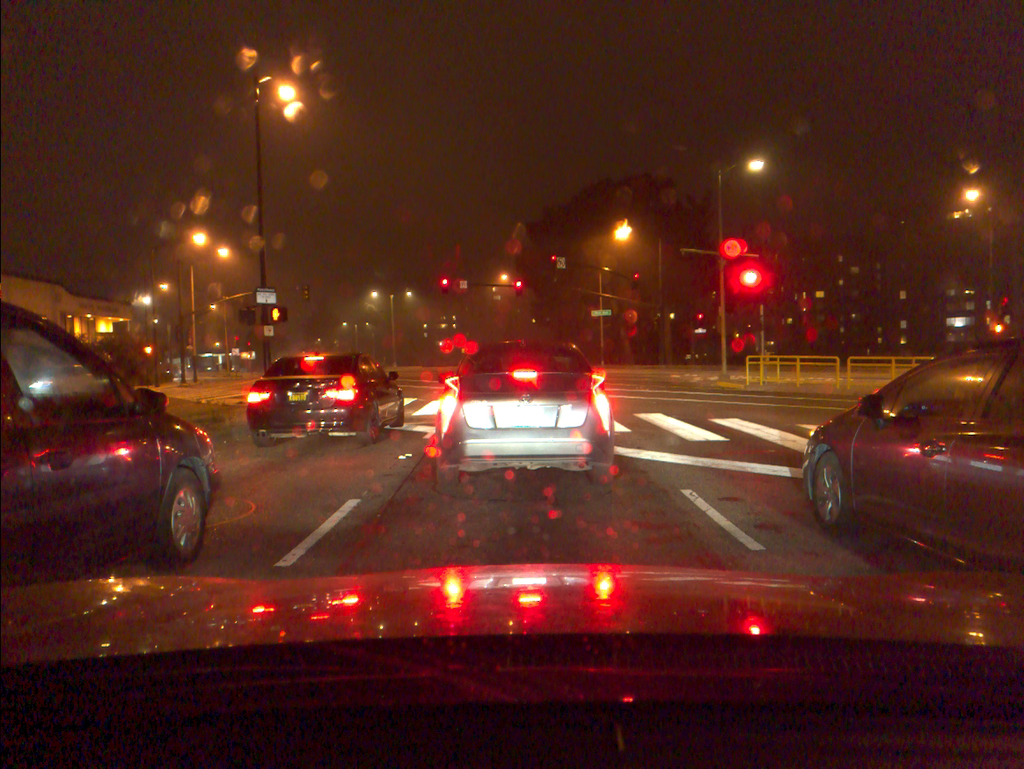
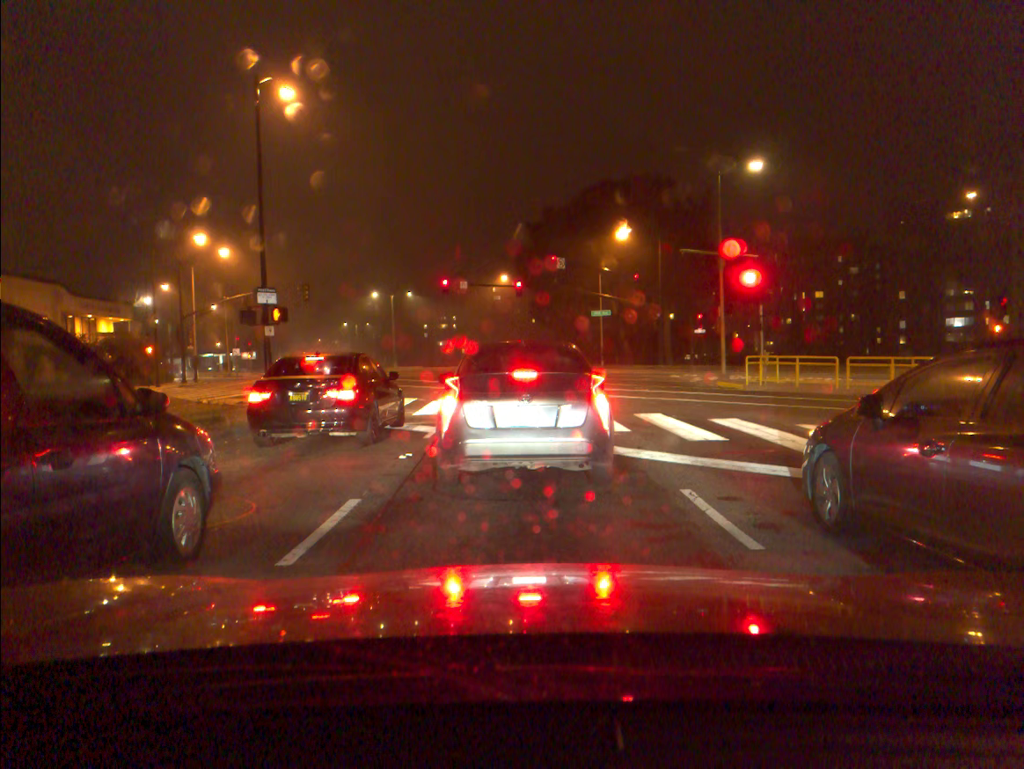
(0.0, 0.0) m; 0°
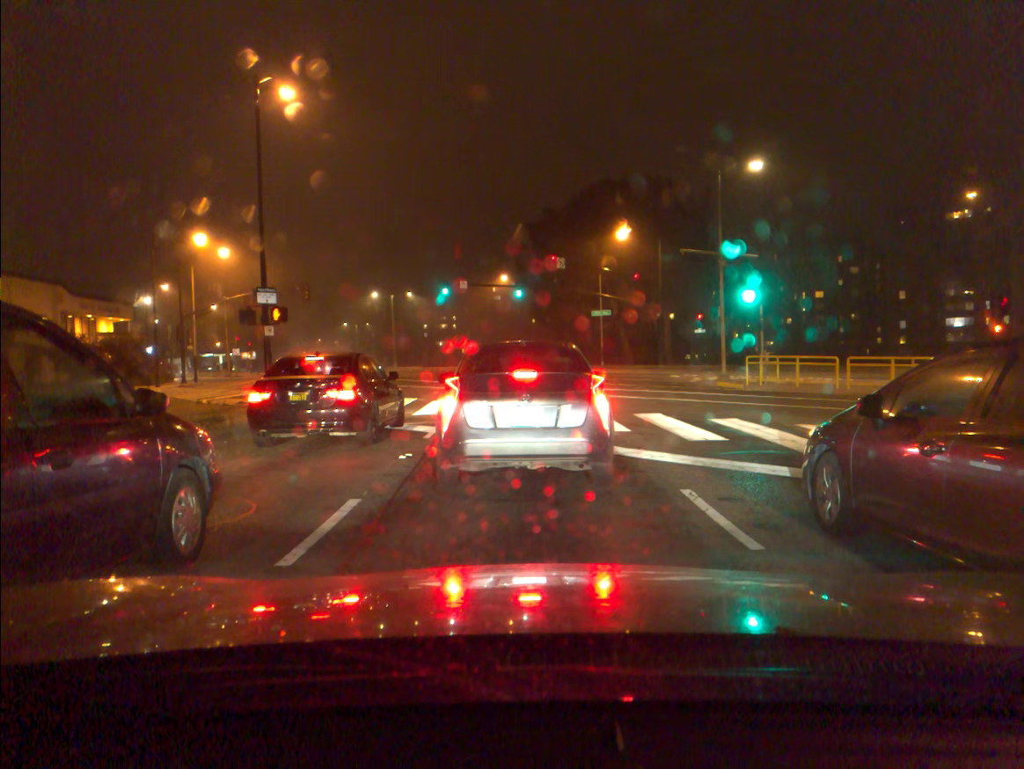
(0.0, 0.0) m; 0°
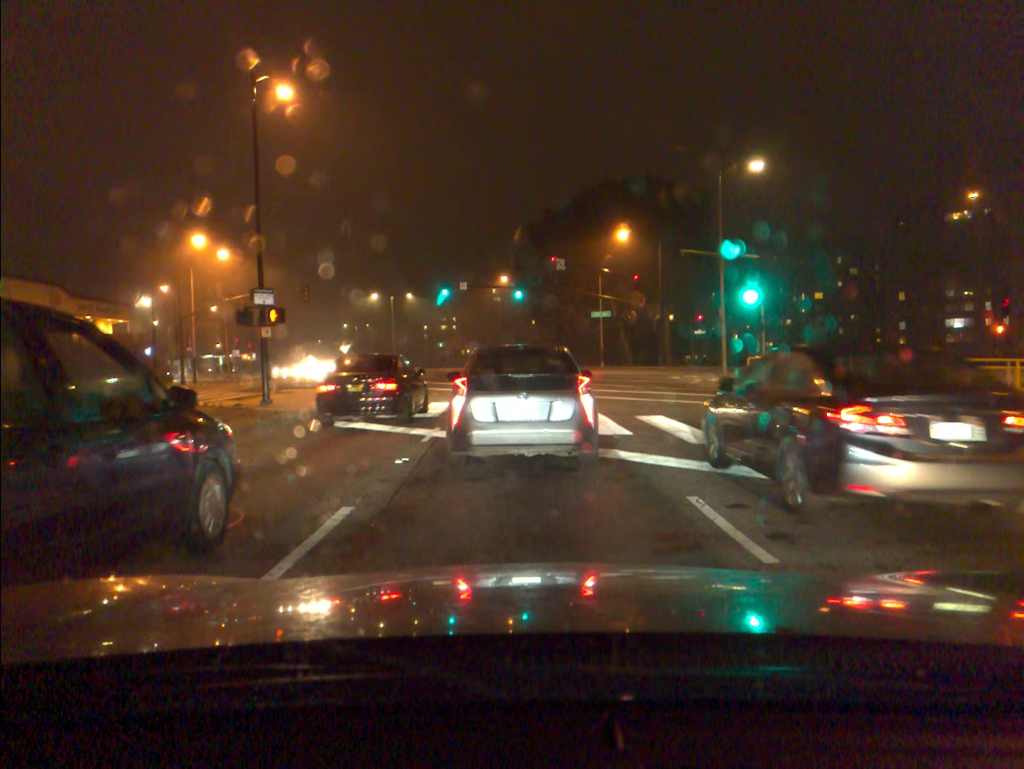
(0.0, +0.3) m; 0°
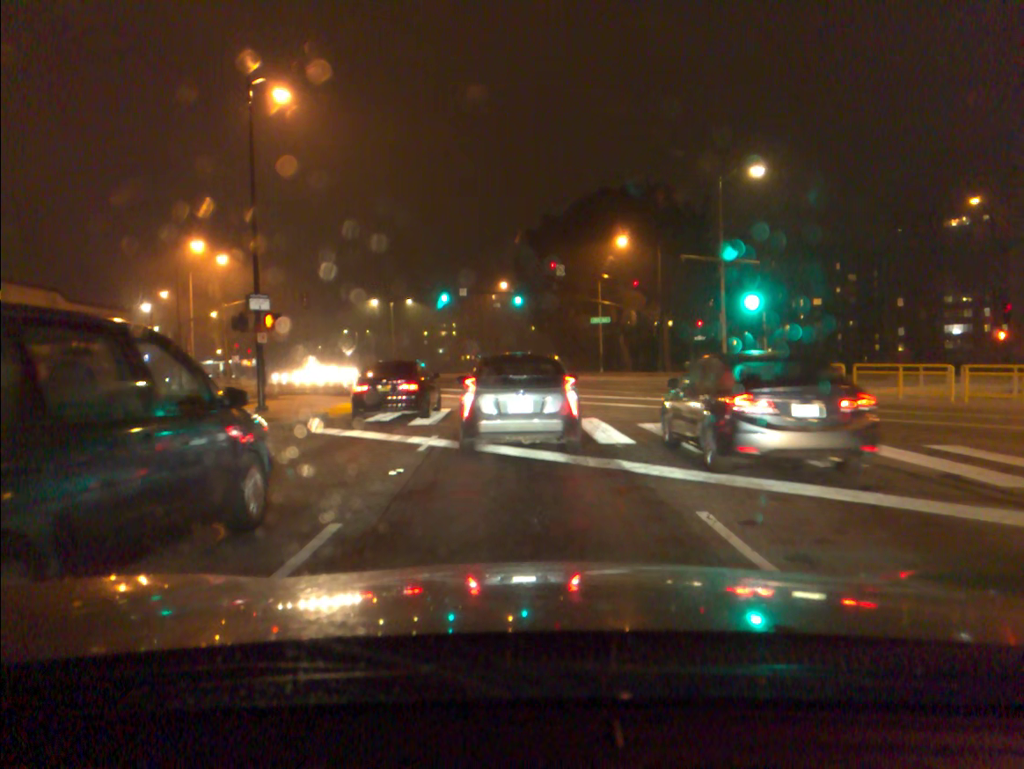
(0.0, +0.4) m; 0°
